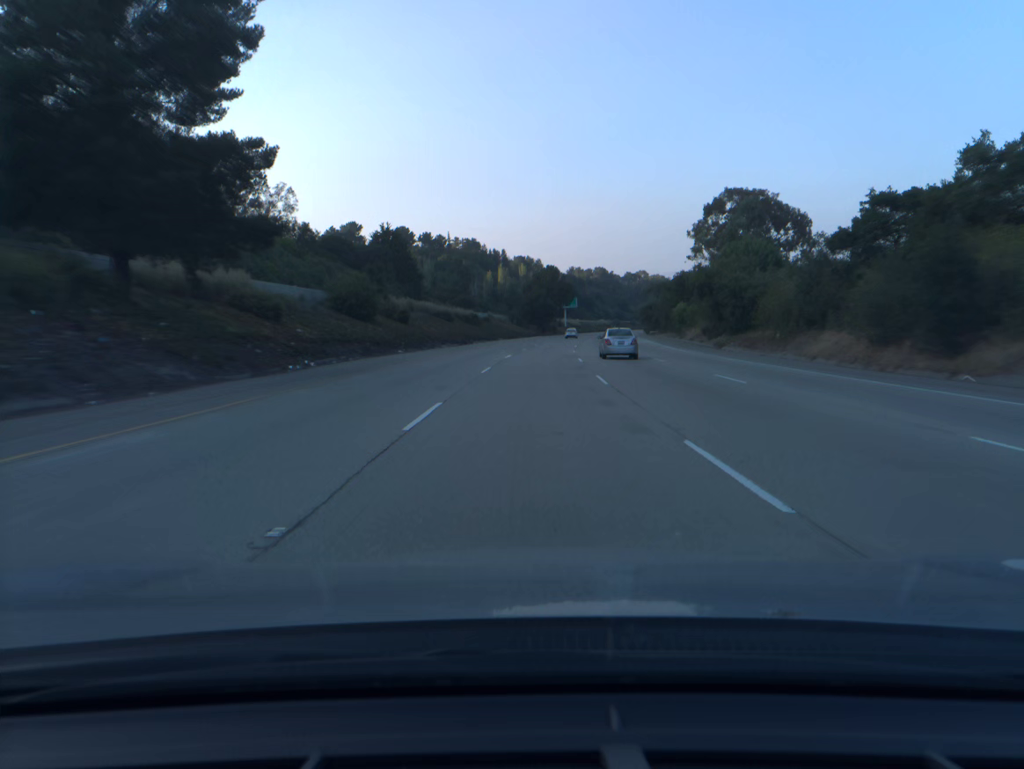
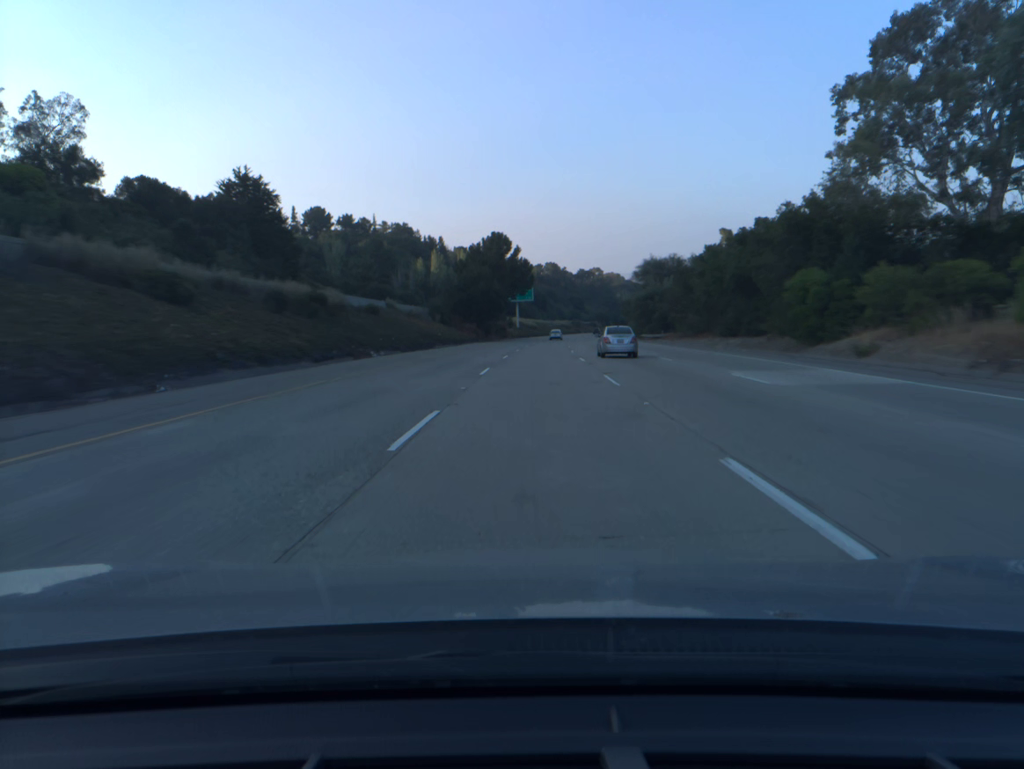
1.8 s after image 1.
(+1.9, +60.0) m; +4°
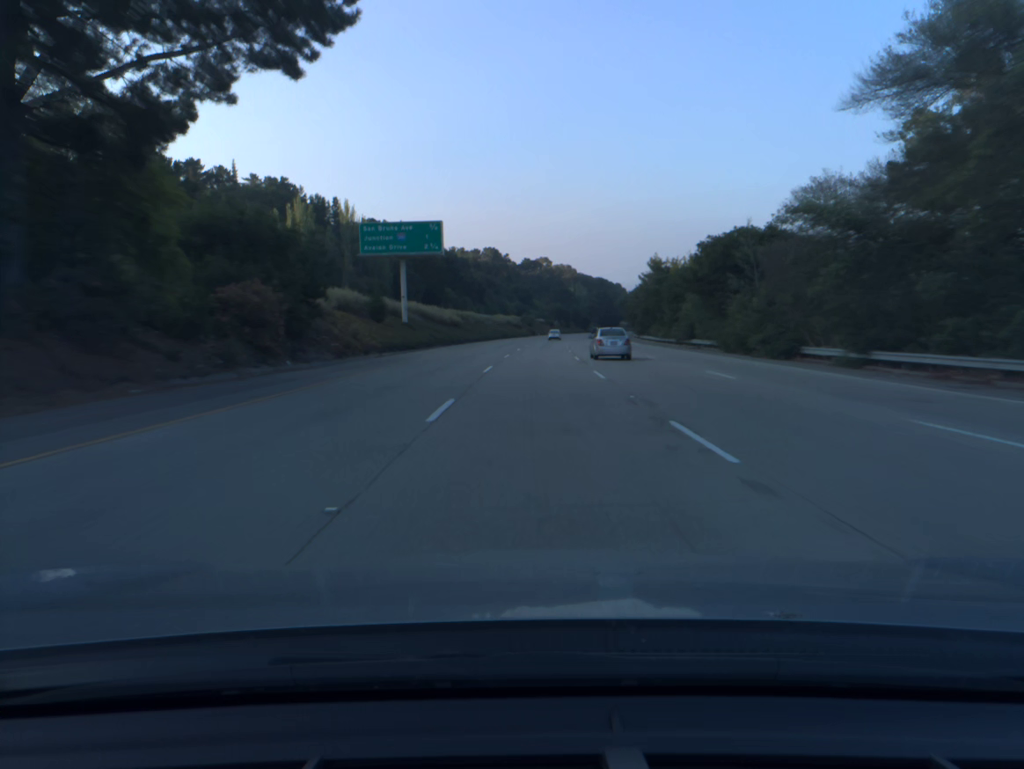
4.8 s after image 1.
(+3.9, +99.3) m; +4°
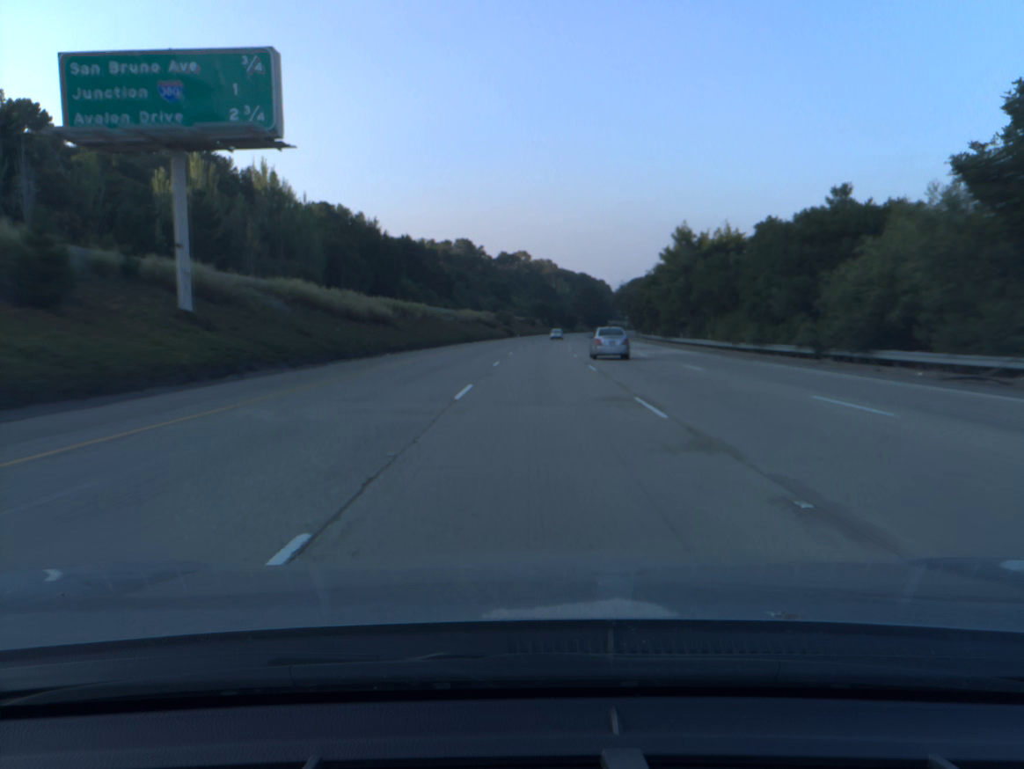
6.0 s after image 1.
(+0.6, +39.6) m; +2°
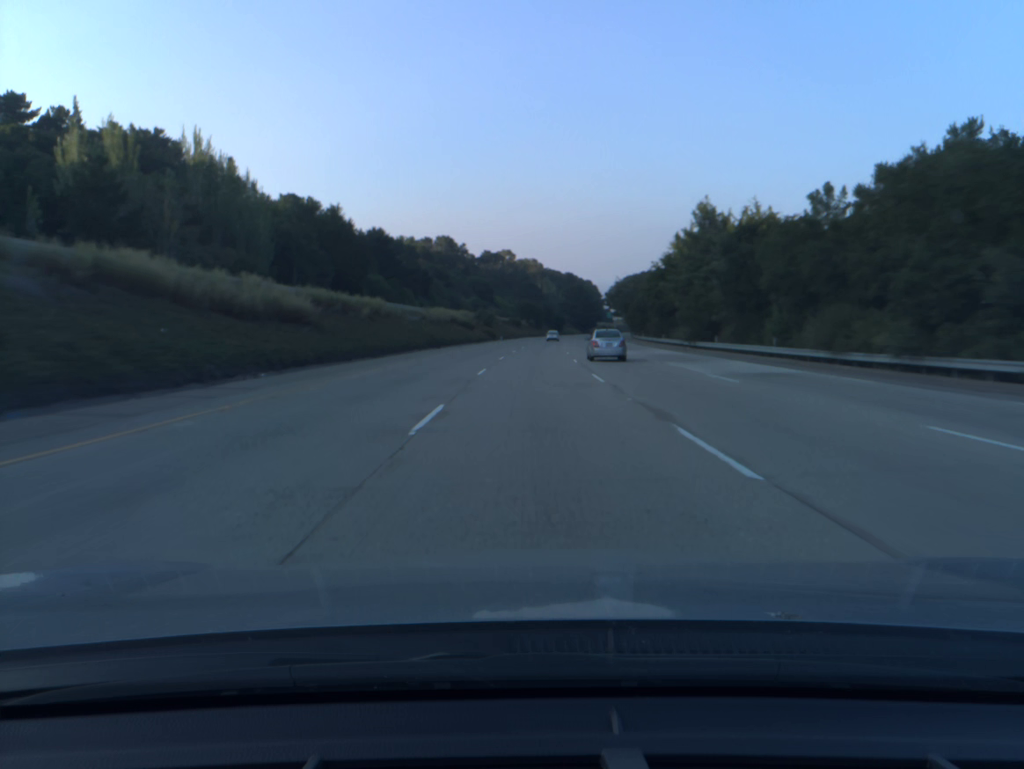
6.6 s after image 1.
(+0.2, +19.8) m; +1°
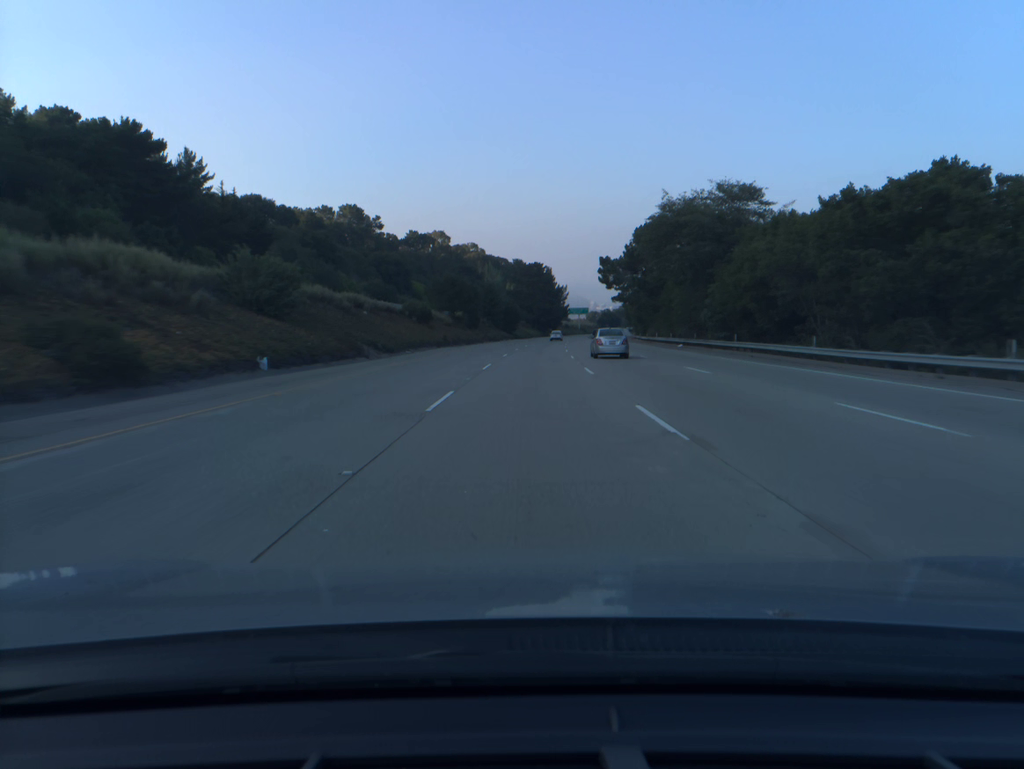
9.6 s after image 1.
(+3.5, +99.0) m; +4°
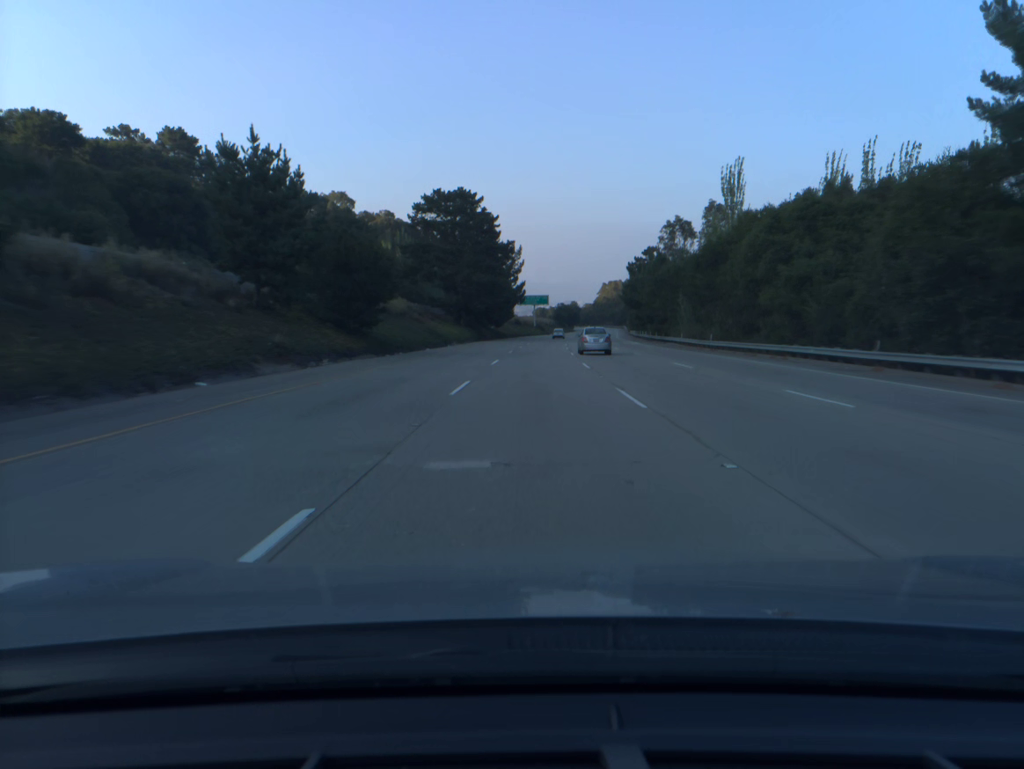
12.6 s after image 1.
(+3.5, +99.2) m; +4°
